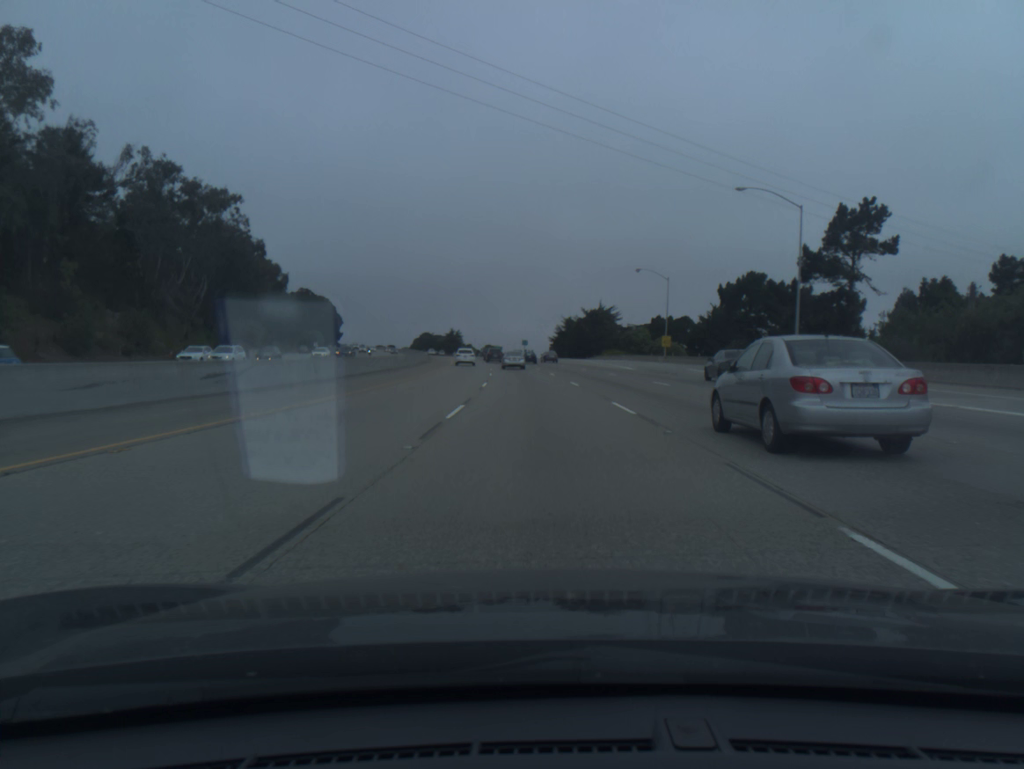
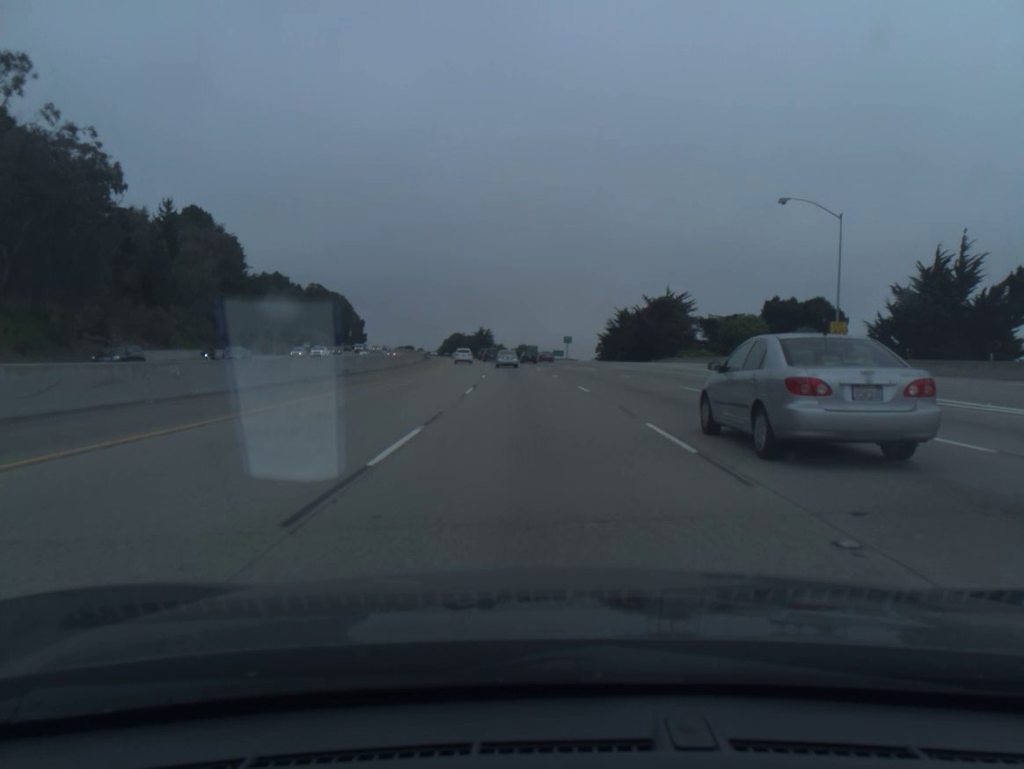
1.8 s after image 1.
(-1.2, +50.3) m; -3°
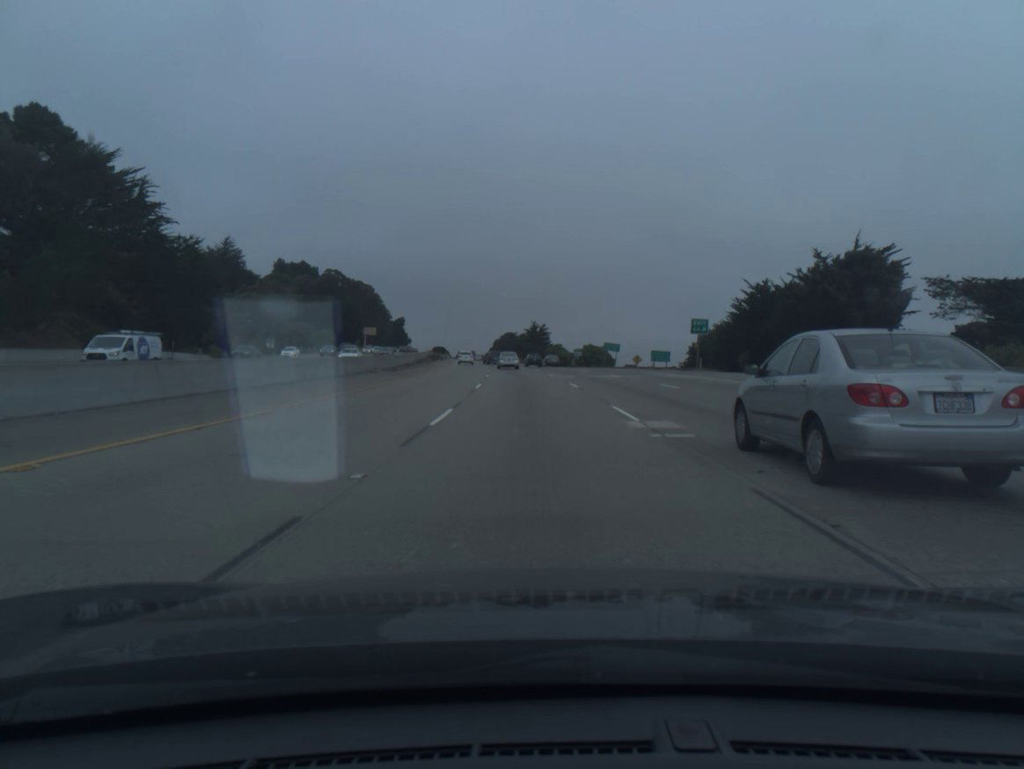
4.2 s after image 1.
(-2.7, +67.9) m; -4°
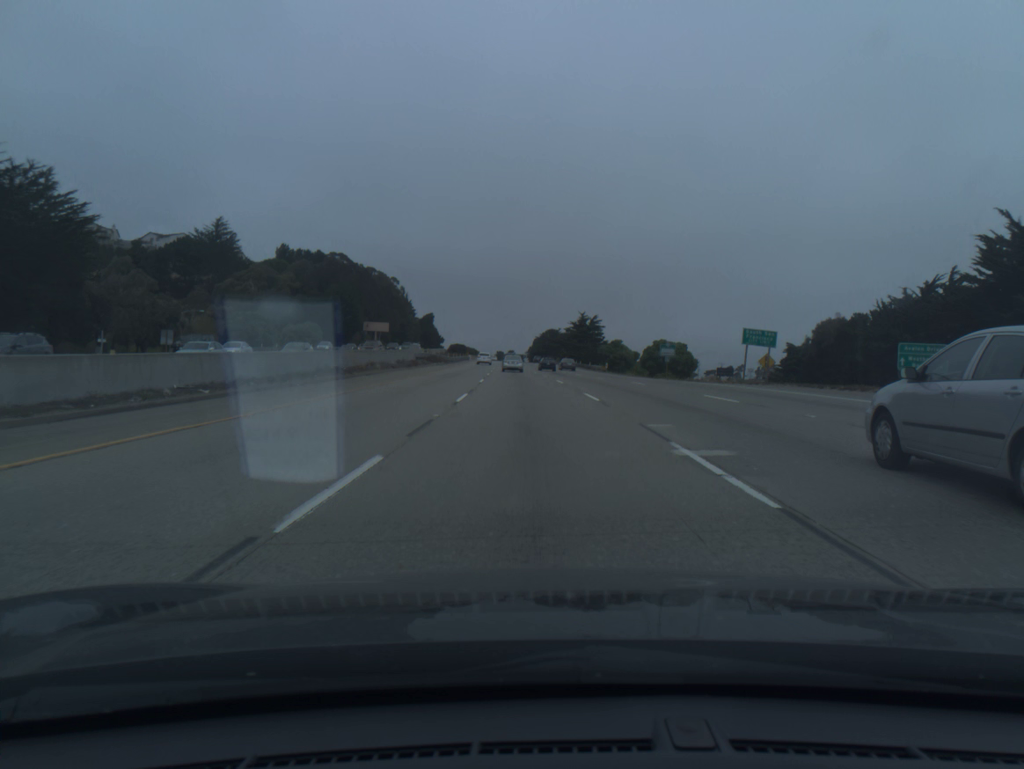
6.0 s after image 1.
(-1.4, +51.6) m; -3°
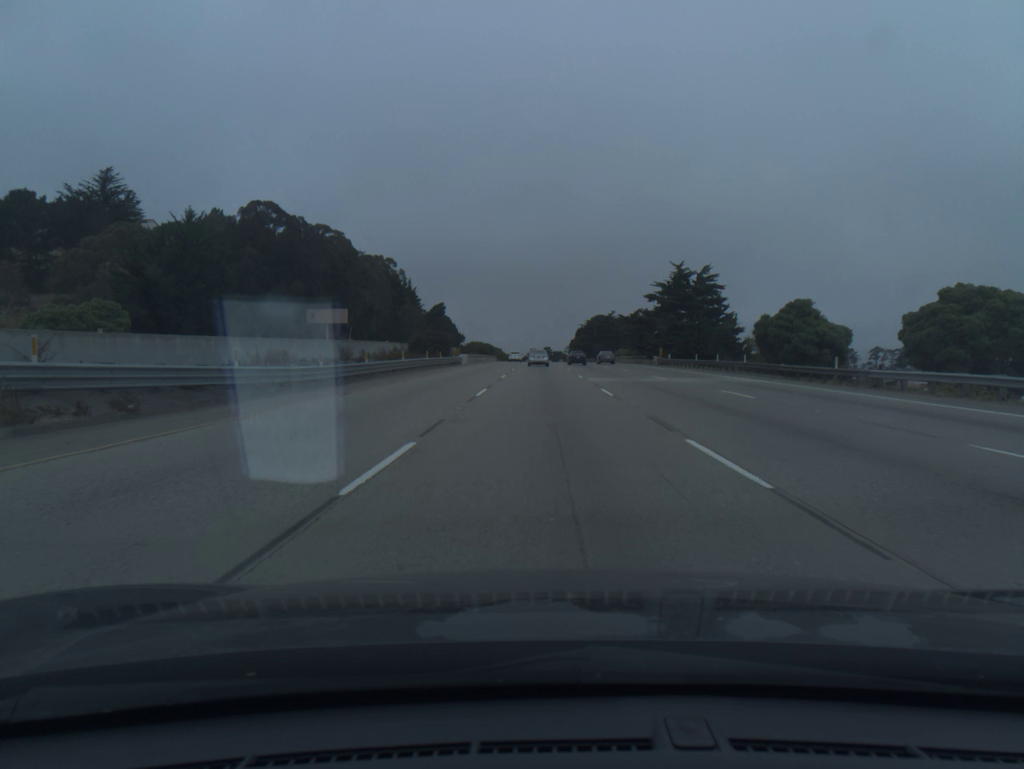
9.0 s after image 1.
(-3.0, +86.7) m; -3°
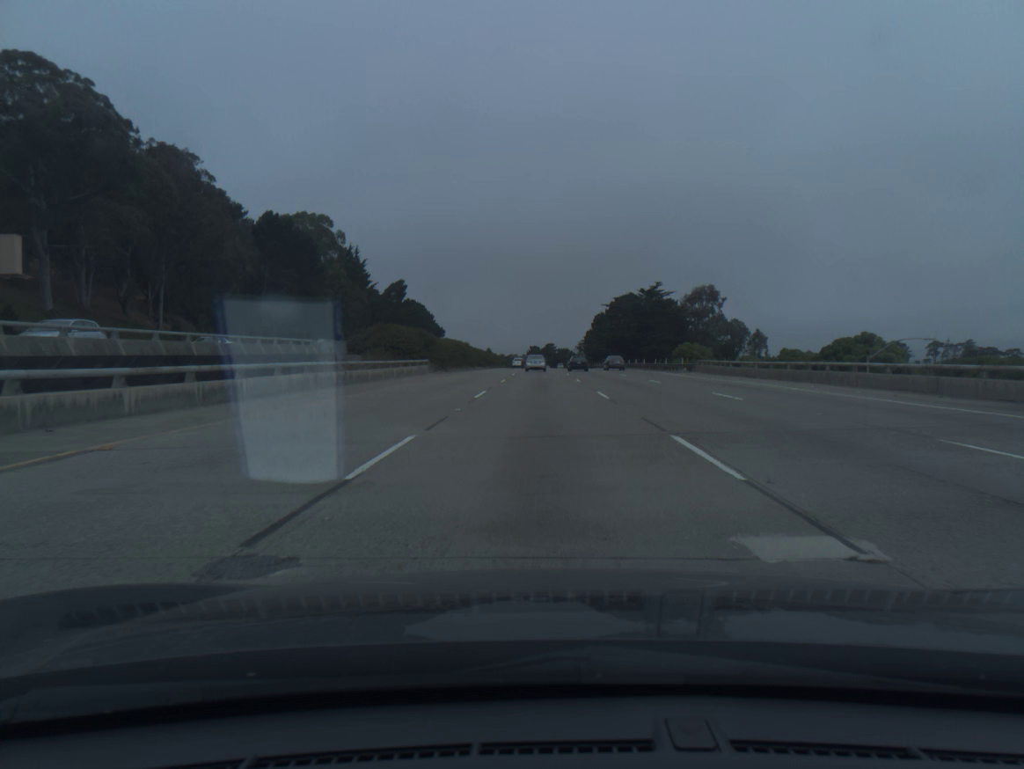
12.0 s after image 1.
(+0.3, +87.2) m; 0°
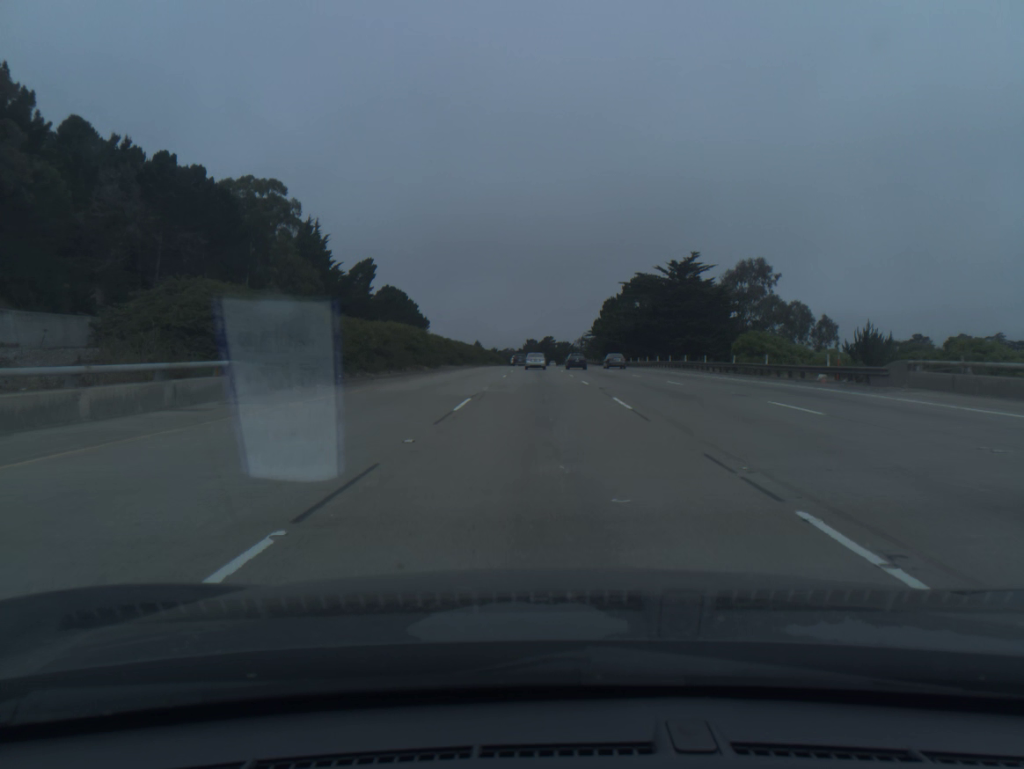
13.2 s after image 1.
(0.0, +35.1) m; 0°
